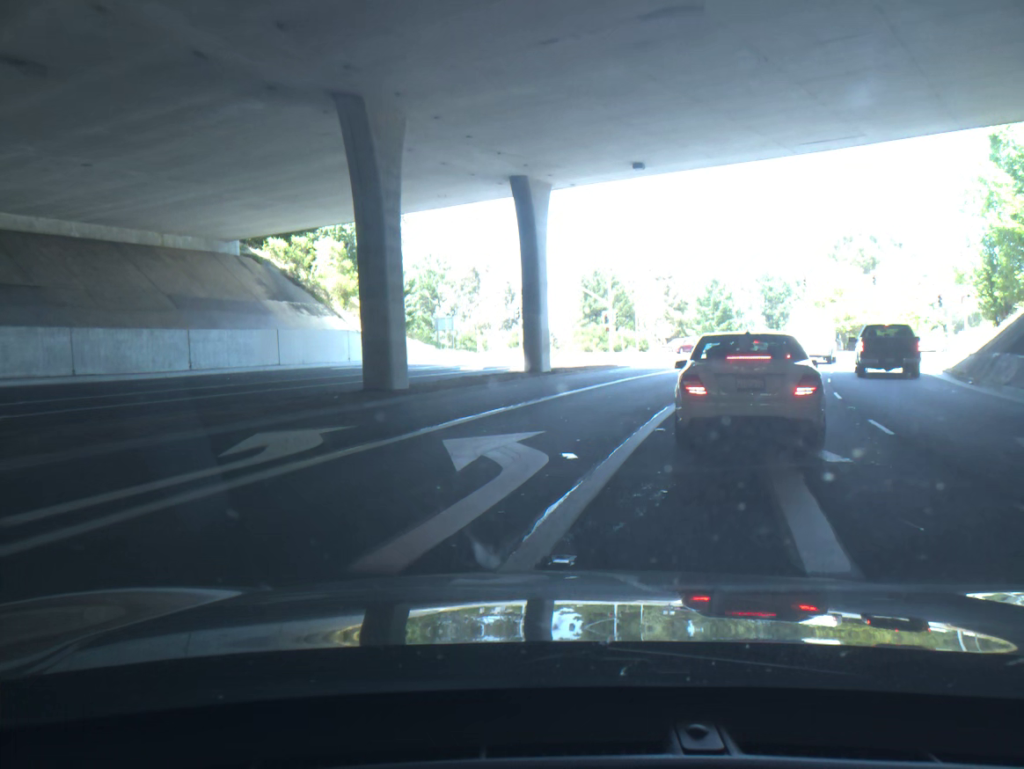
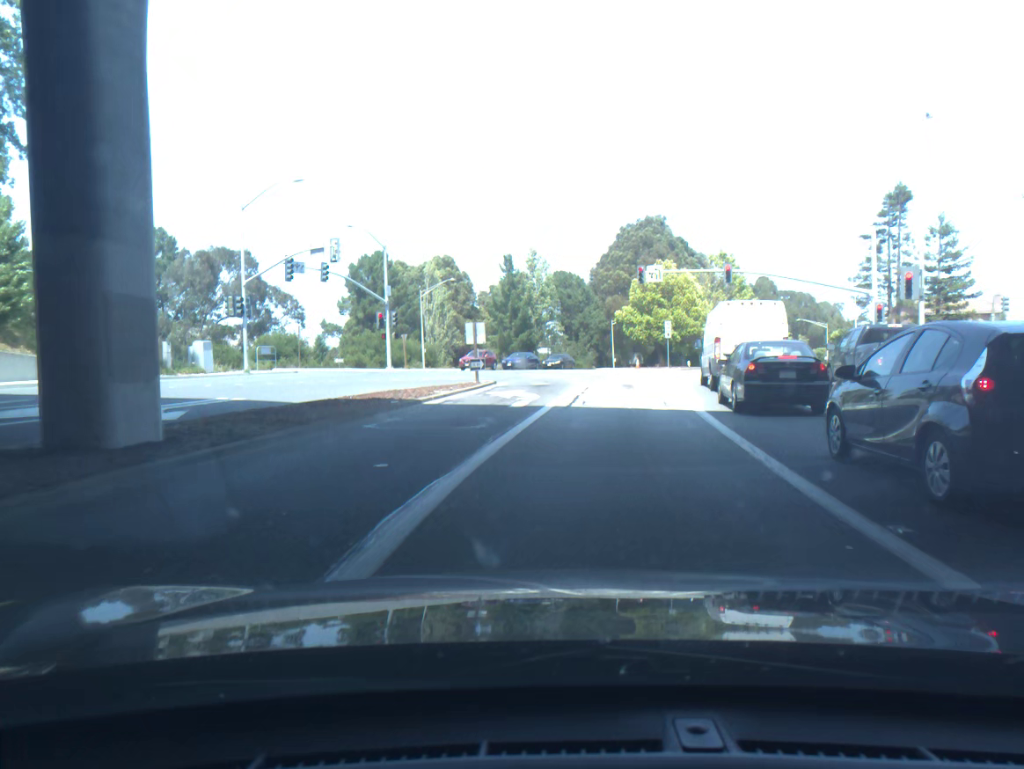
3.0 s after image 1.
(+2.3, +21.3) m; +18°
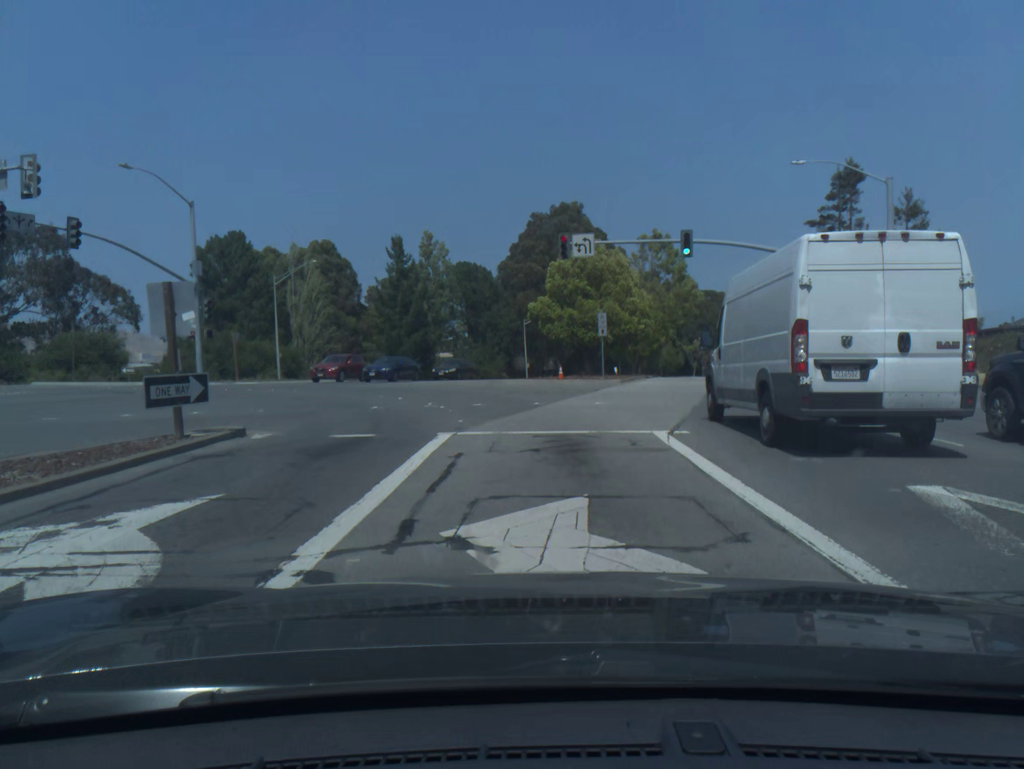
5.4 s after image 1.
(+1.1, +17.1) m; +6°
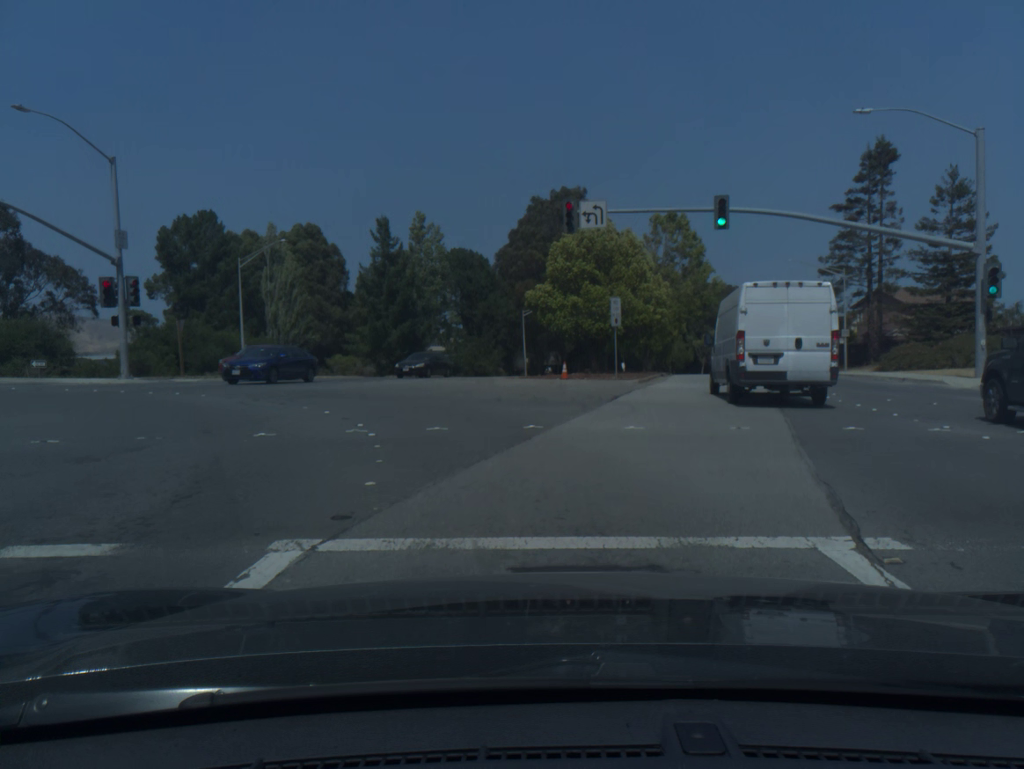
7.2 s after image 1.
(0.0, +7.6) m; -1°
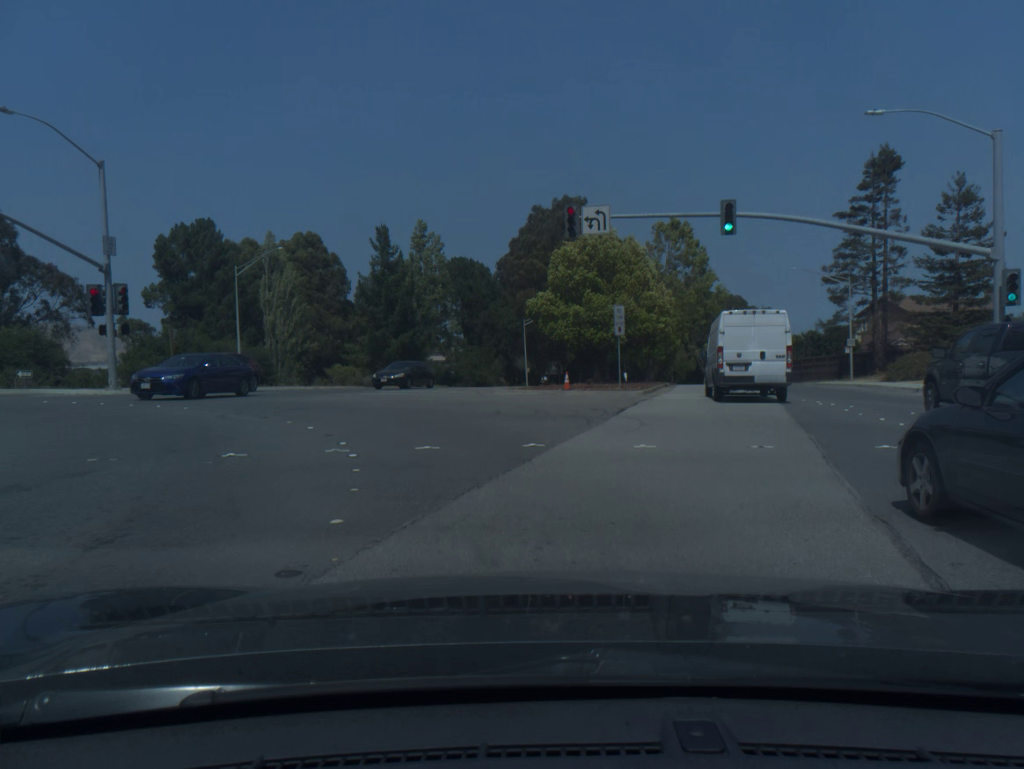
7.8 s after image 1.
(0.0, +1.2) m; 0°
